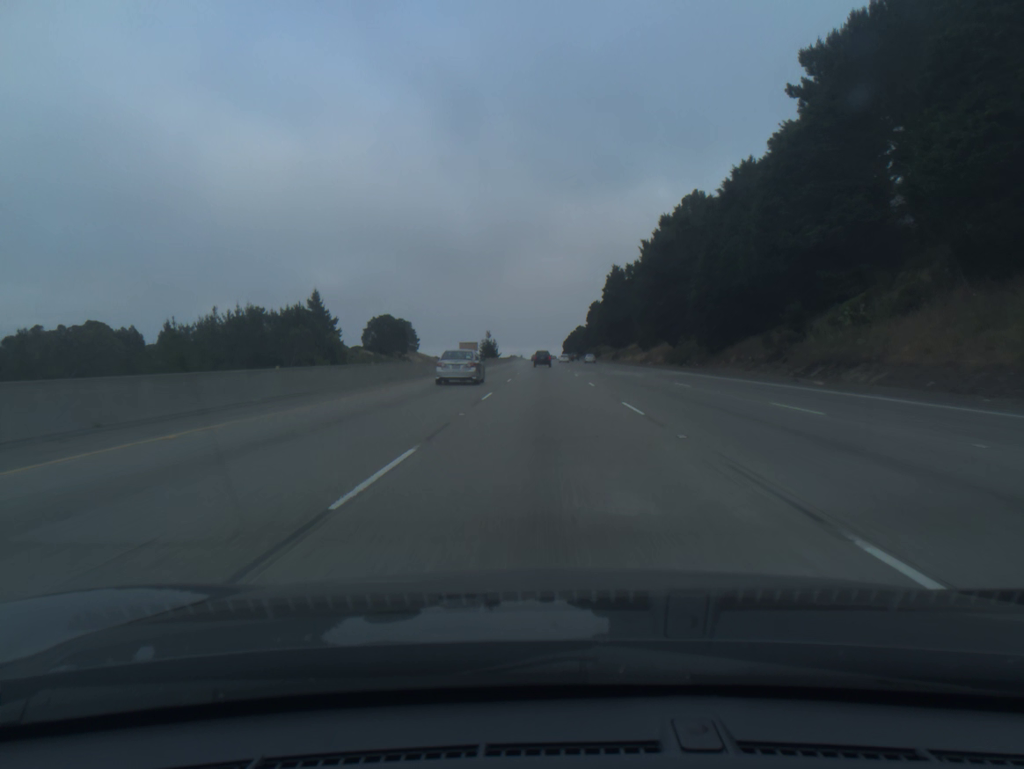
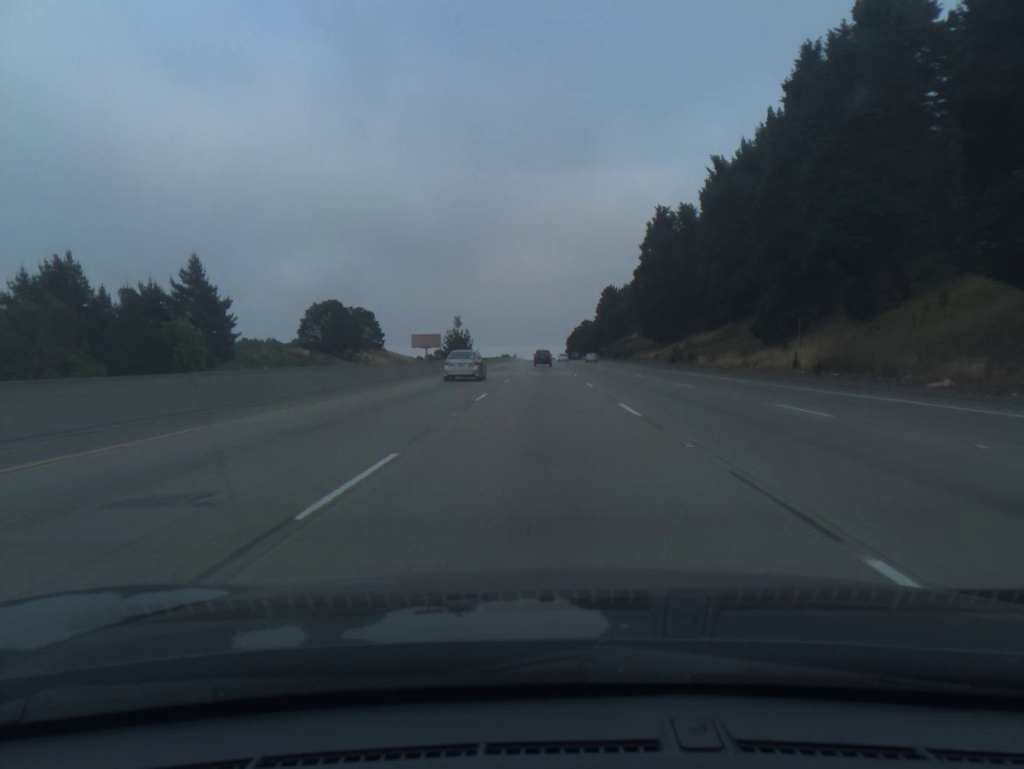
(+0.1, +73.7) m; 0°
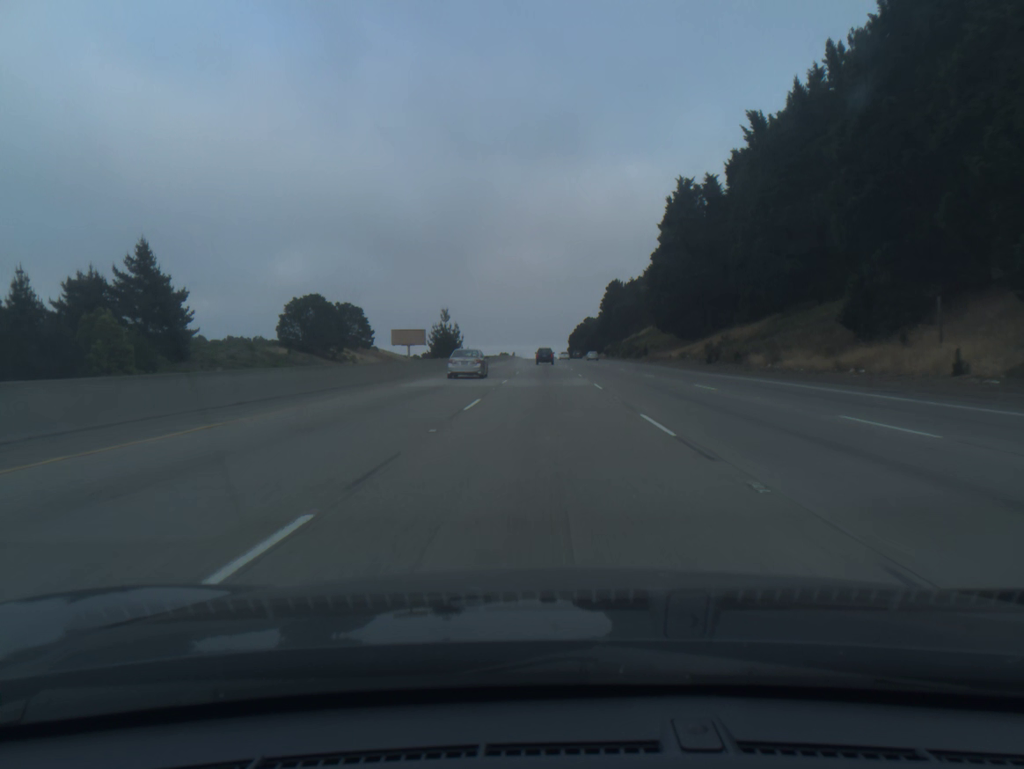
(0.0, +18.4) m; 0°
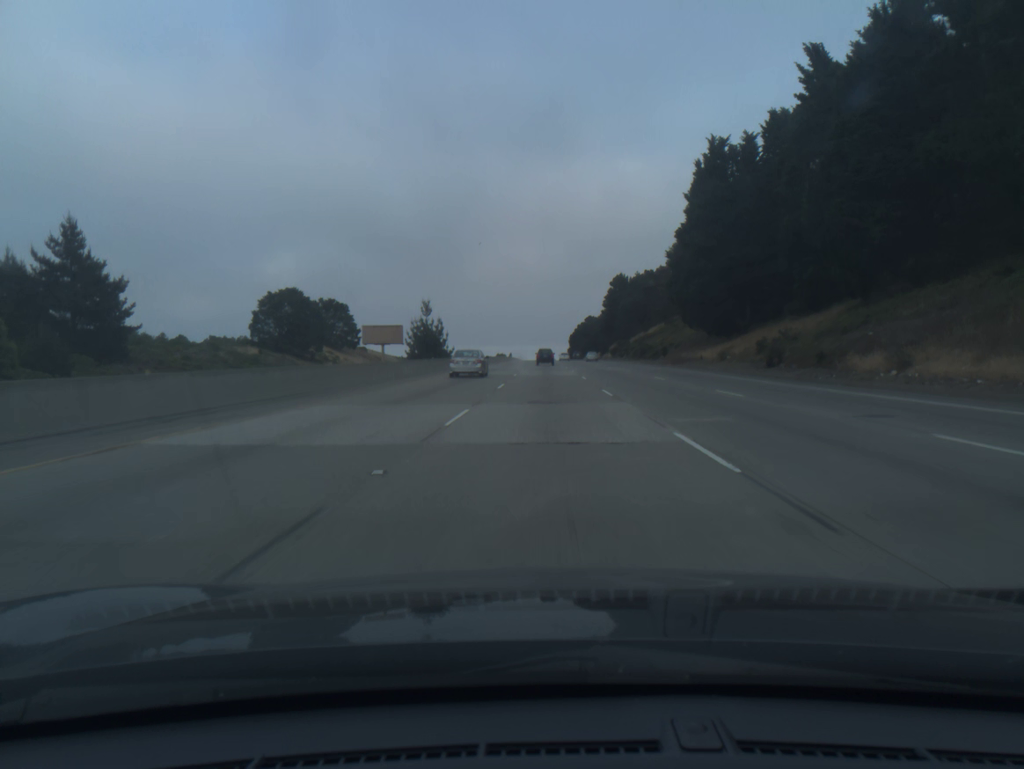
(0.0, +18.4) m; 0°
